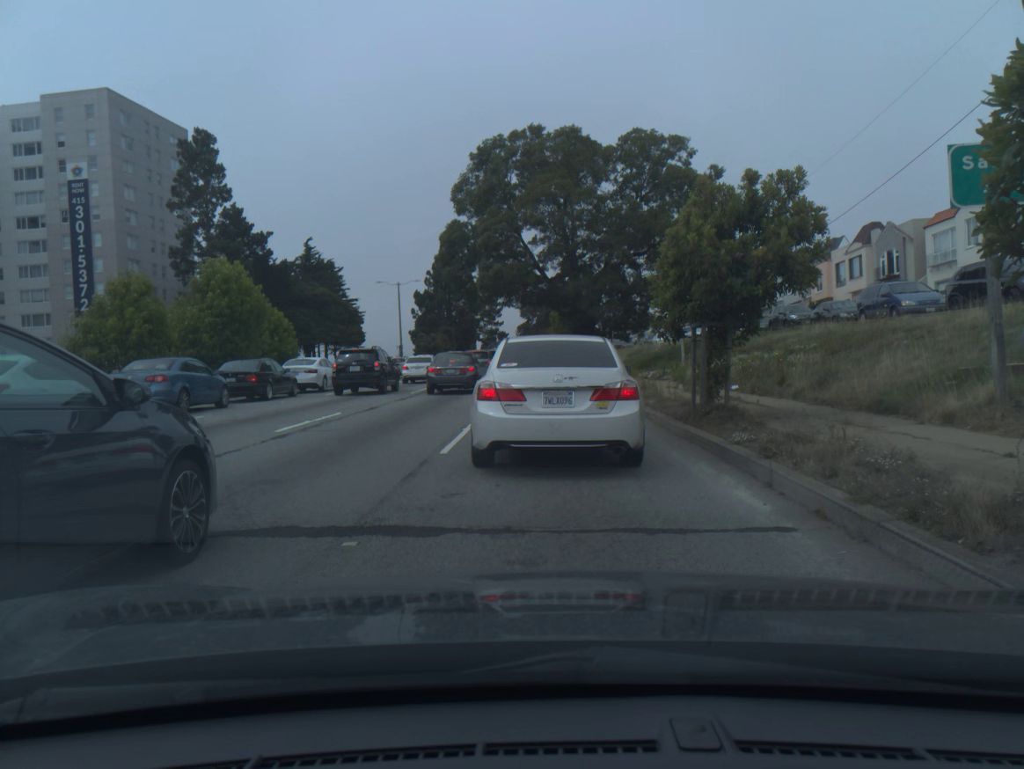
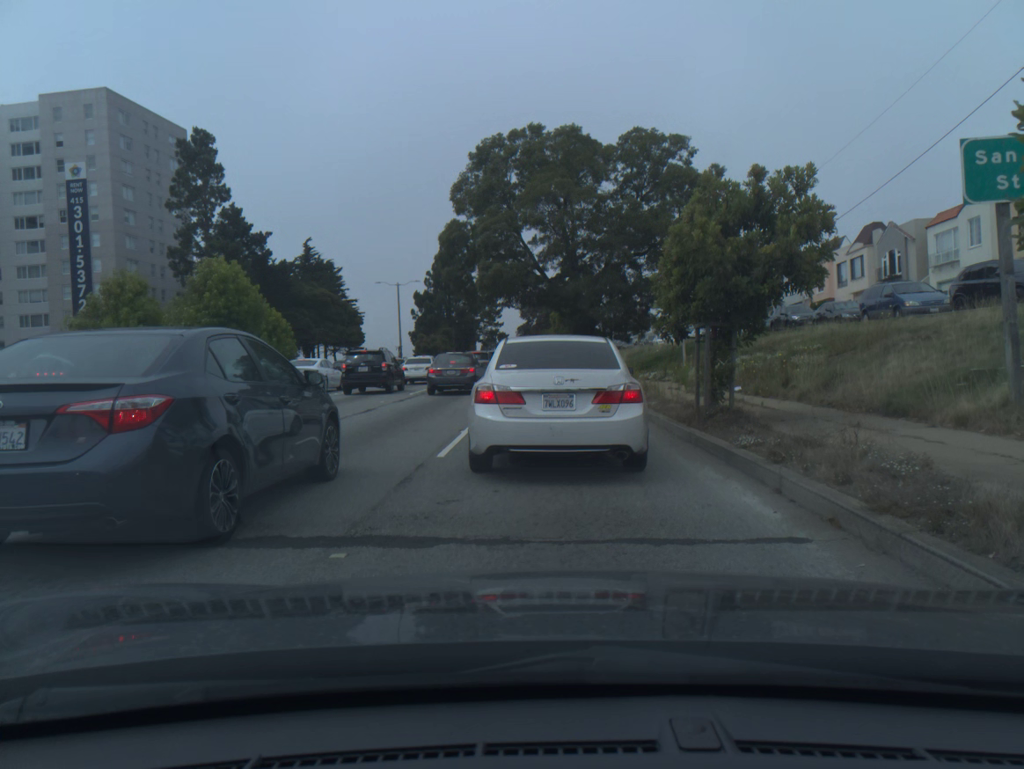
(0.0, +0.3) m; 0°
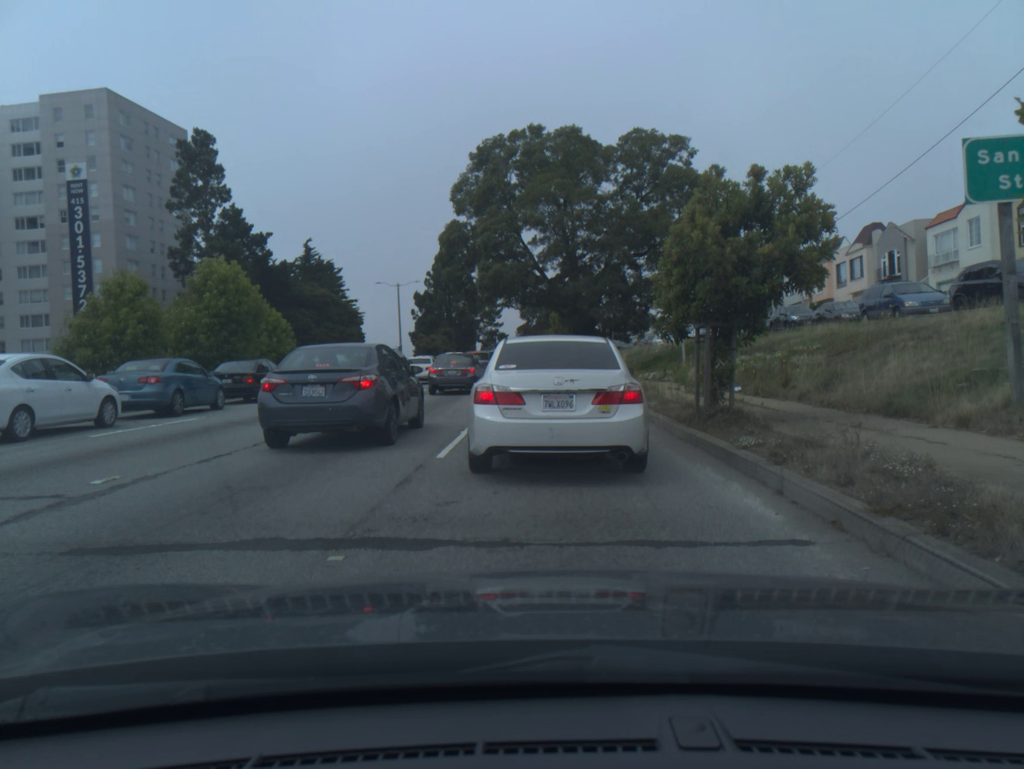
(0.0, +0.1) m; 0°
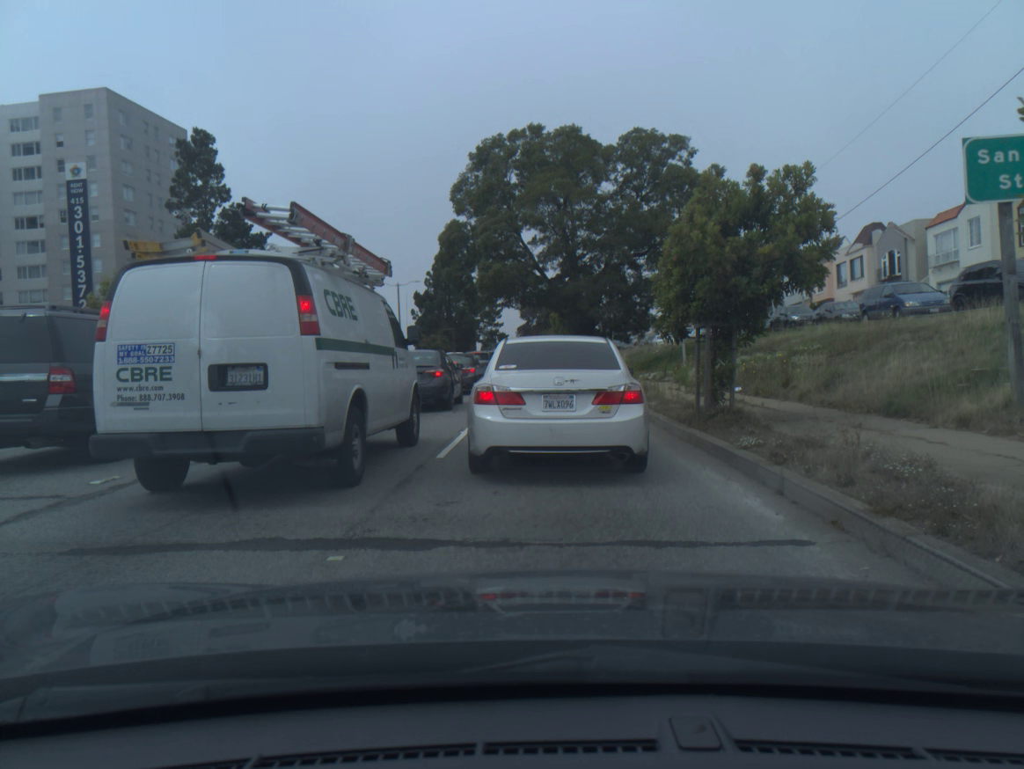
(0.0, 0.0) m; 0°
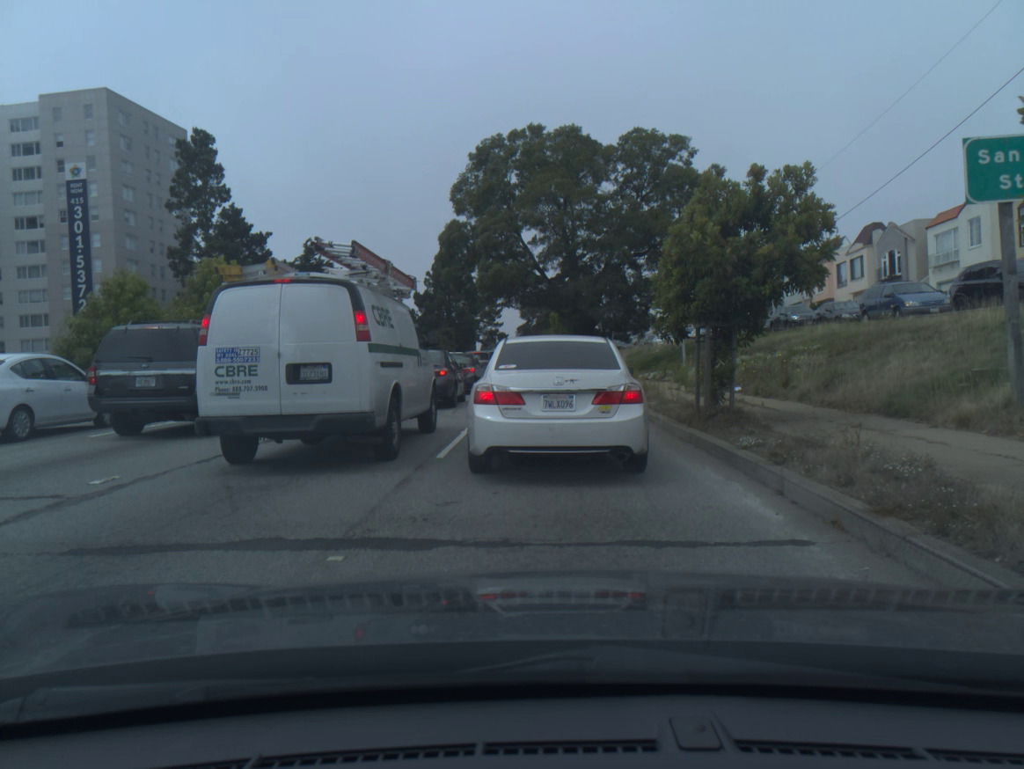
(0.0, 0.0) m; 0°
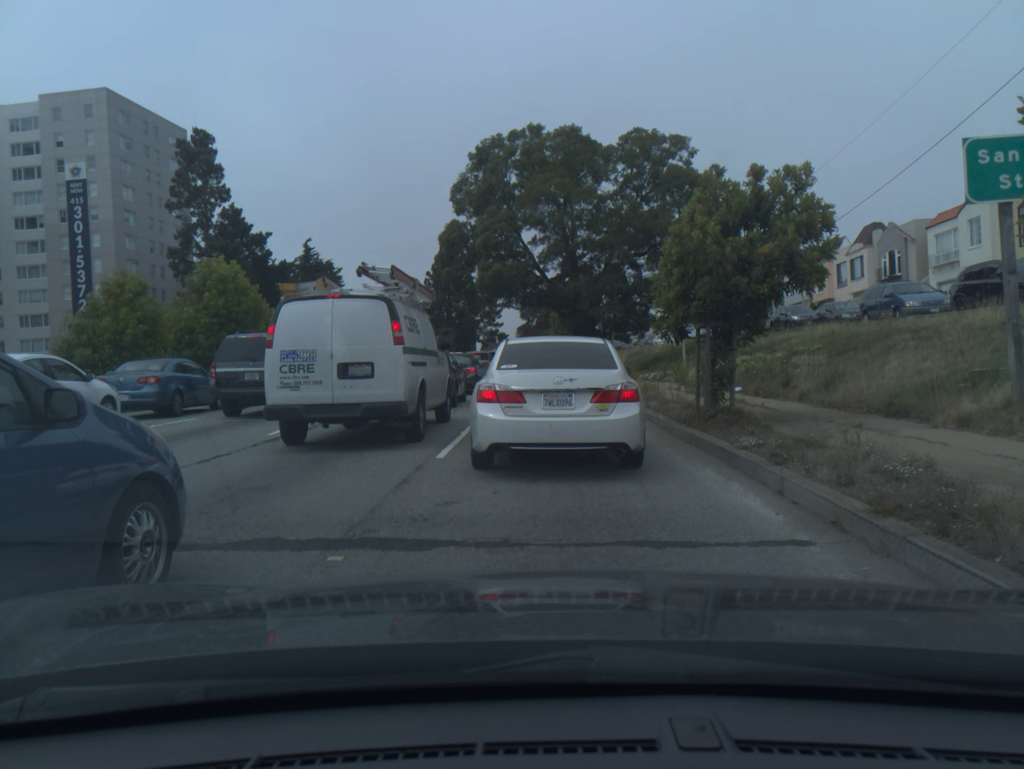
(0.0, 0.0) m; 0°
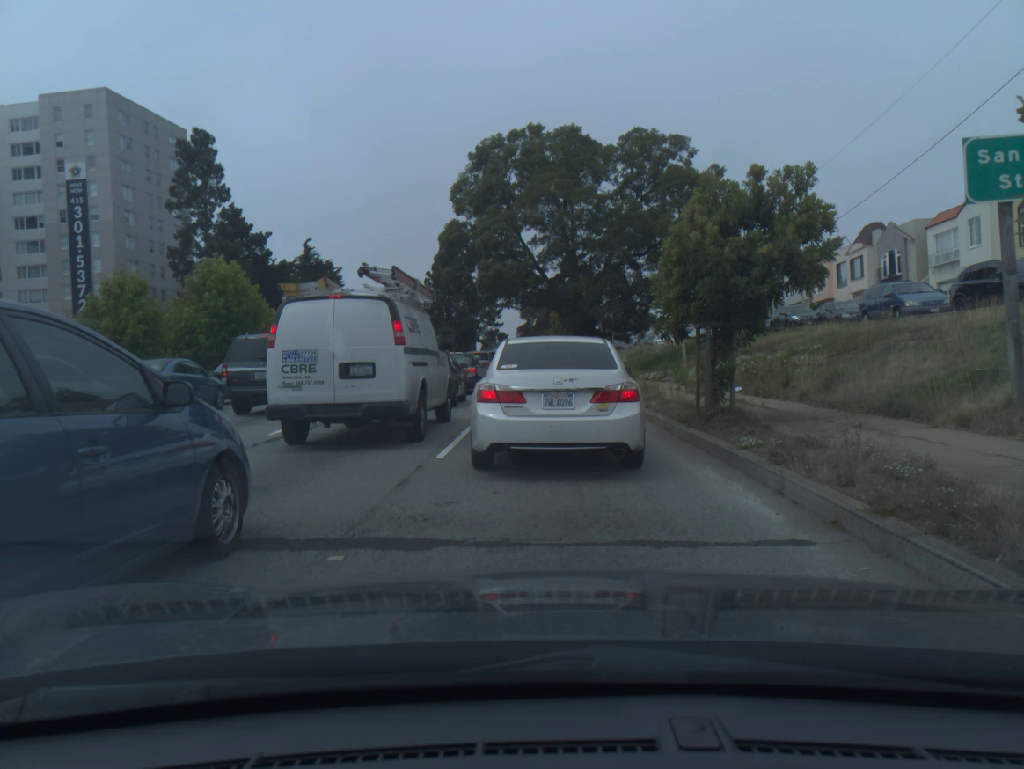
(0.0, 0.0) m; 0°
